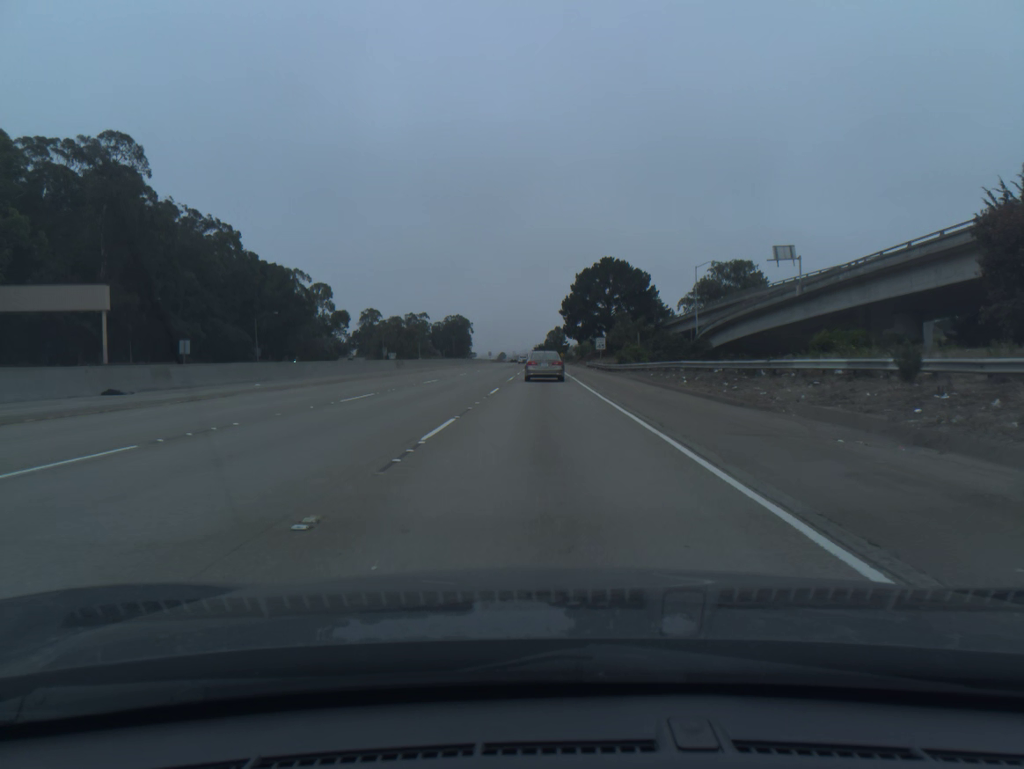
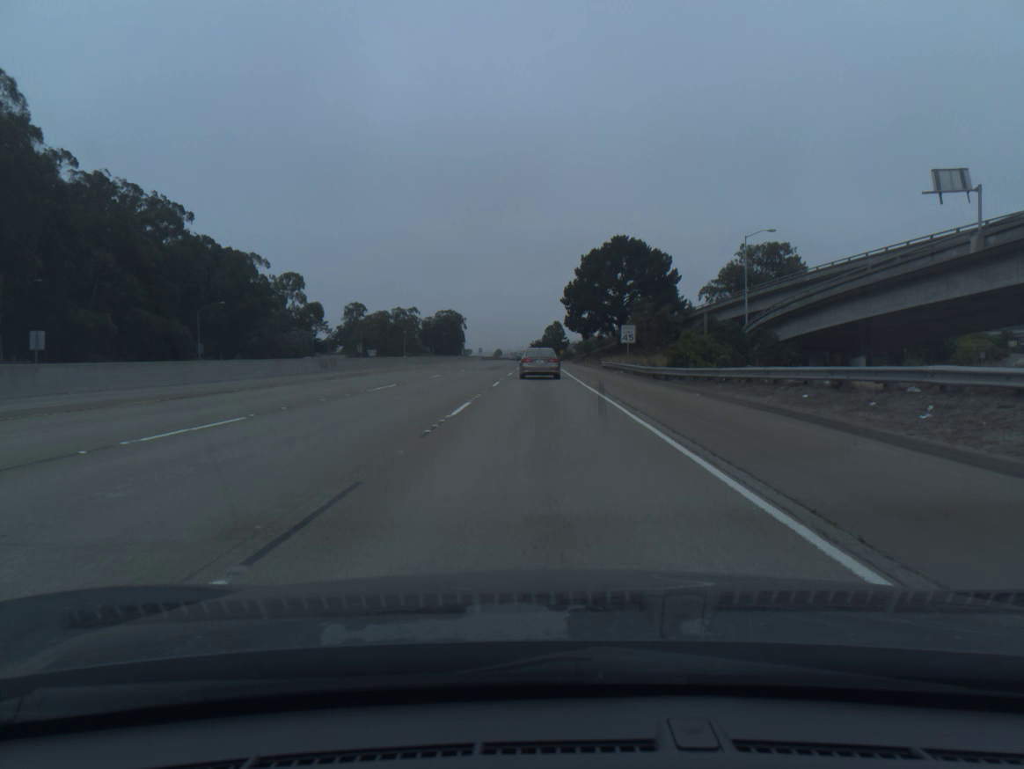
(0.0, +25.4) m; 0°
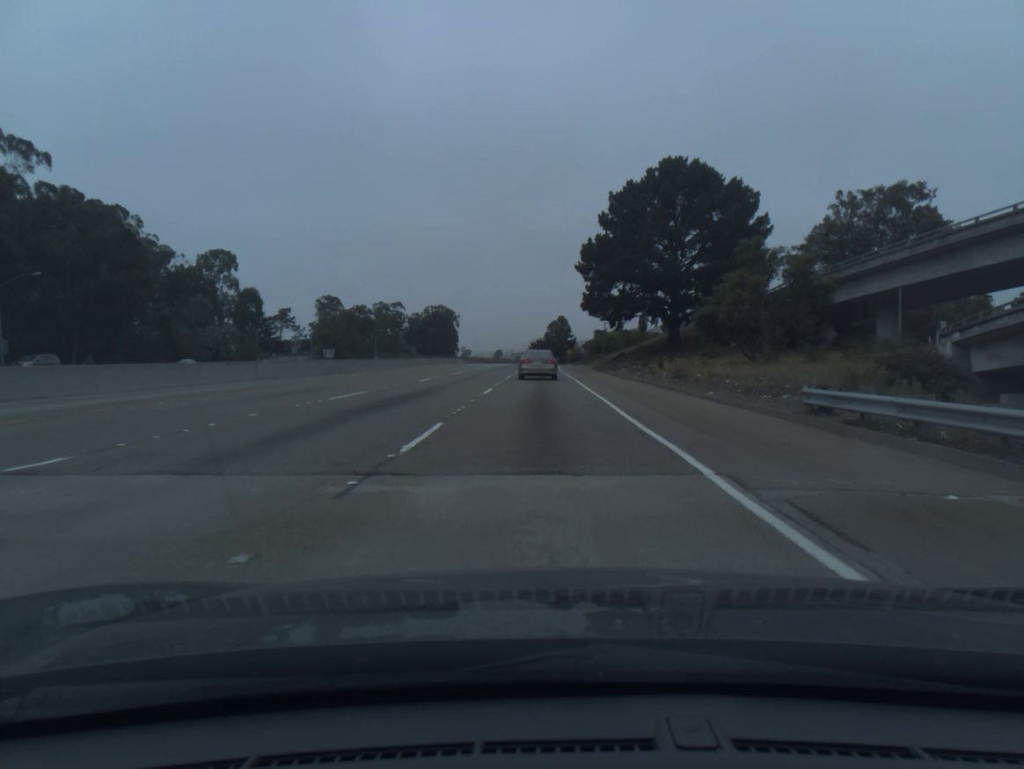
(0.0, +48.9) m; 0°
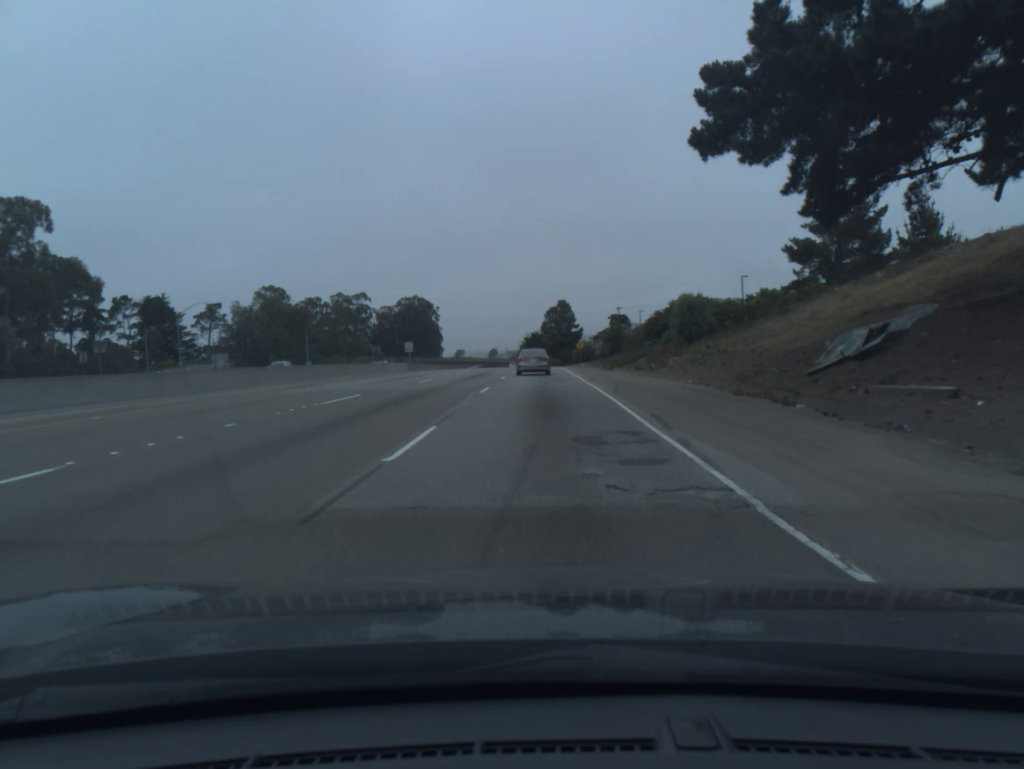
(0.0, +59.5) m; 0°
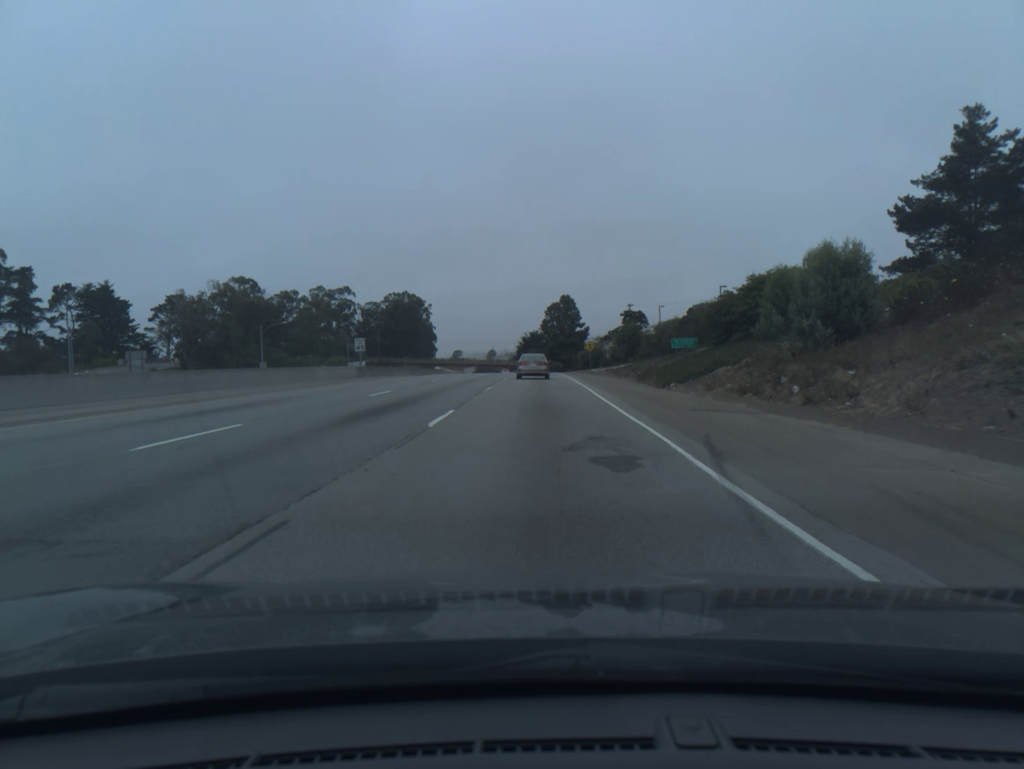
(0.0, +24.3) m; 0°
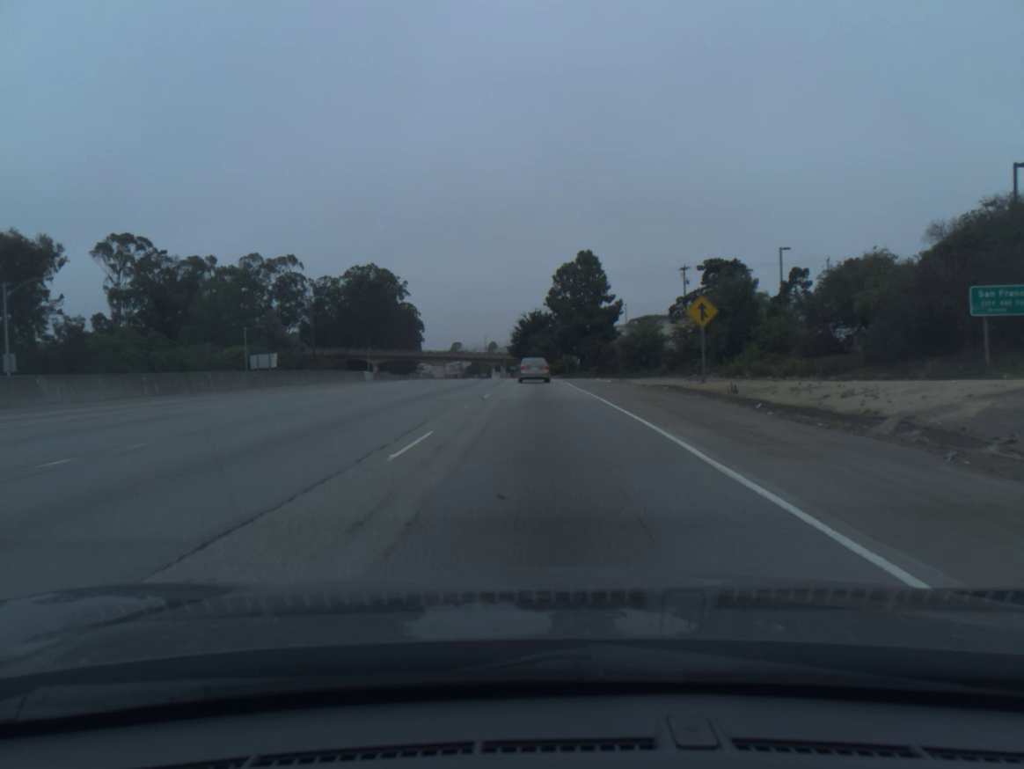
(-0.3, +62.4) m; 0°
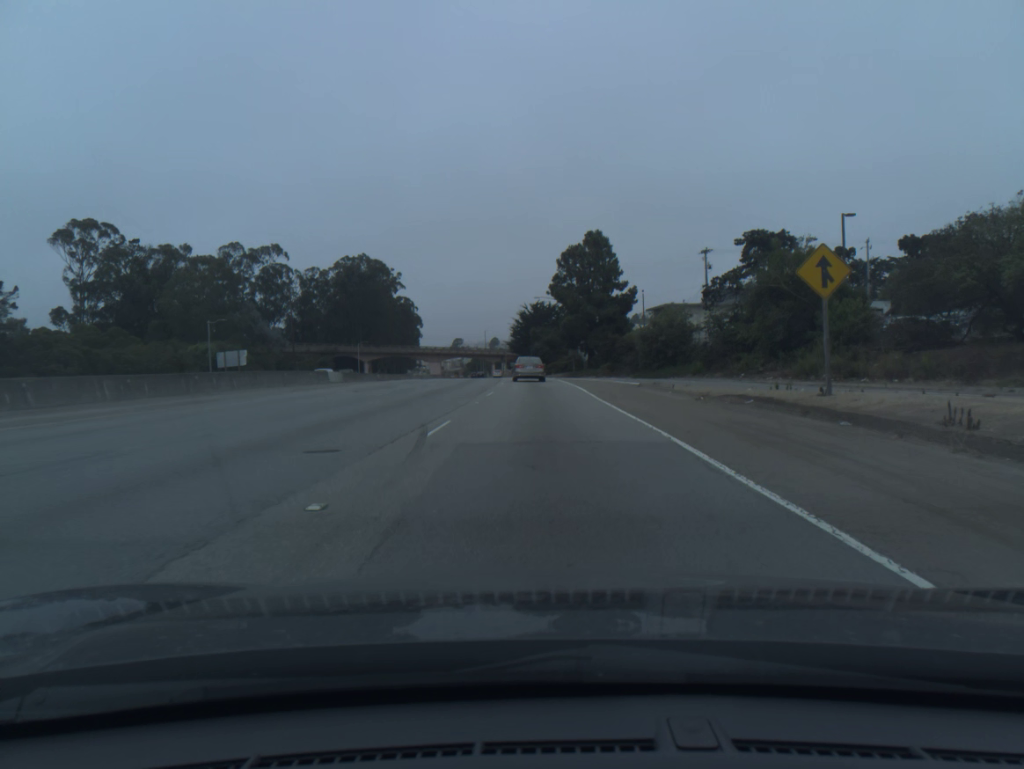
(0.0, +12.6) m; 0°
